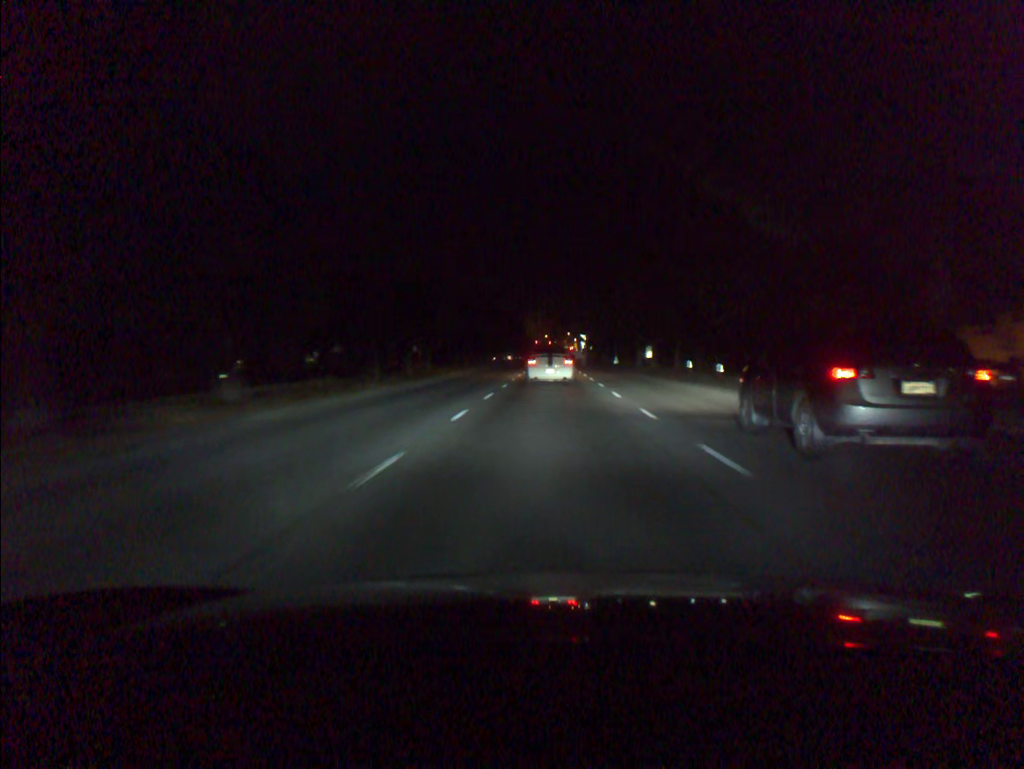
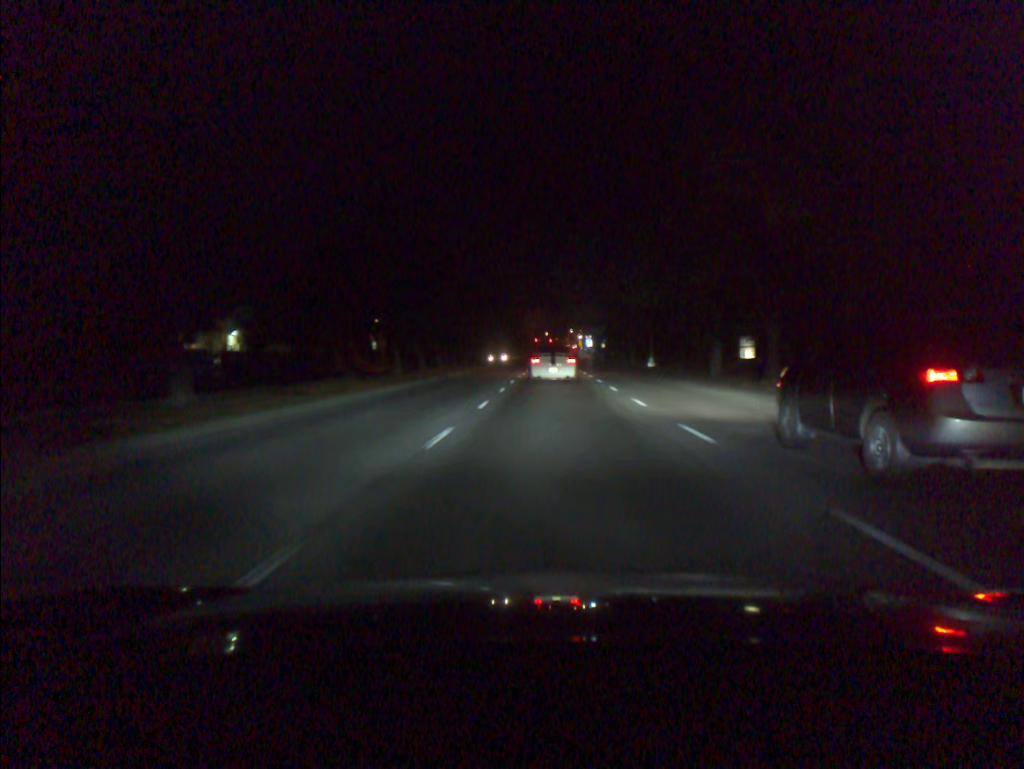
(+0.2, +33.2) m; 0°
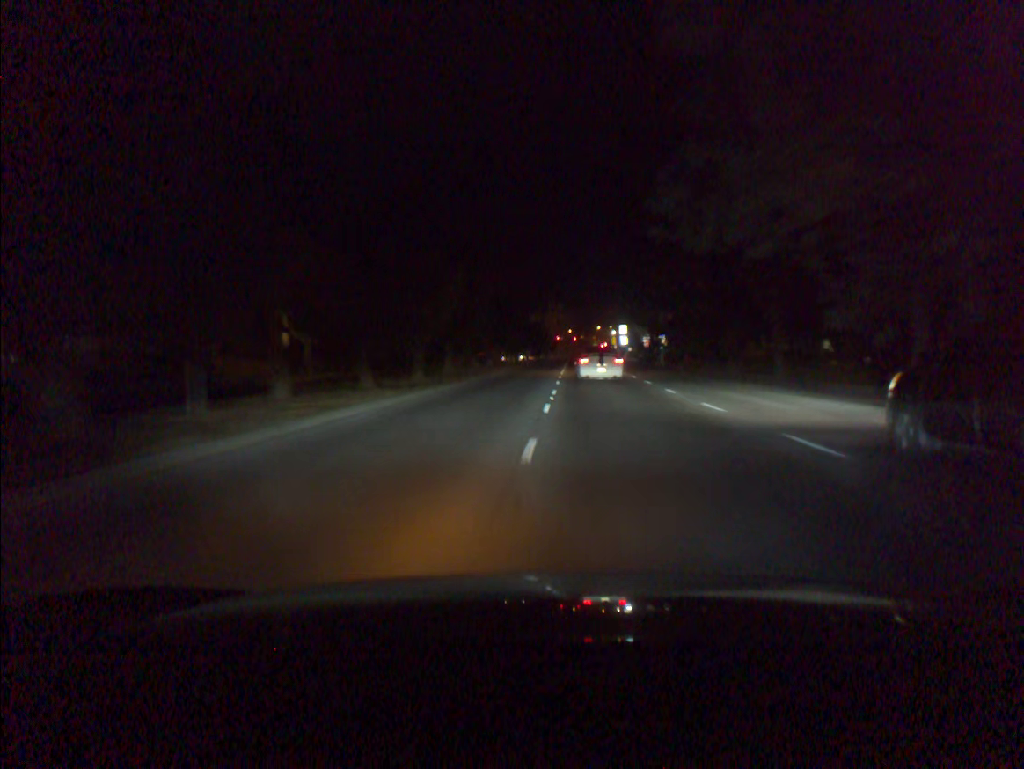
(-0.6, +44.4) m; -1°
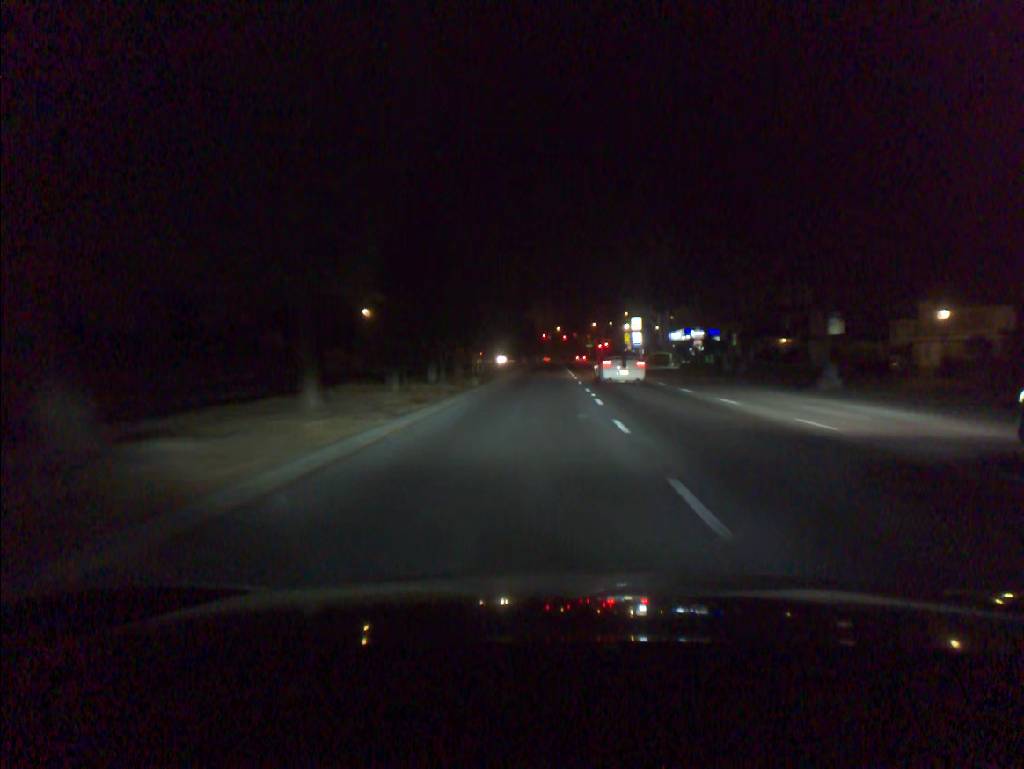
(+0.5, +54.5) m; +1°
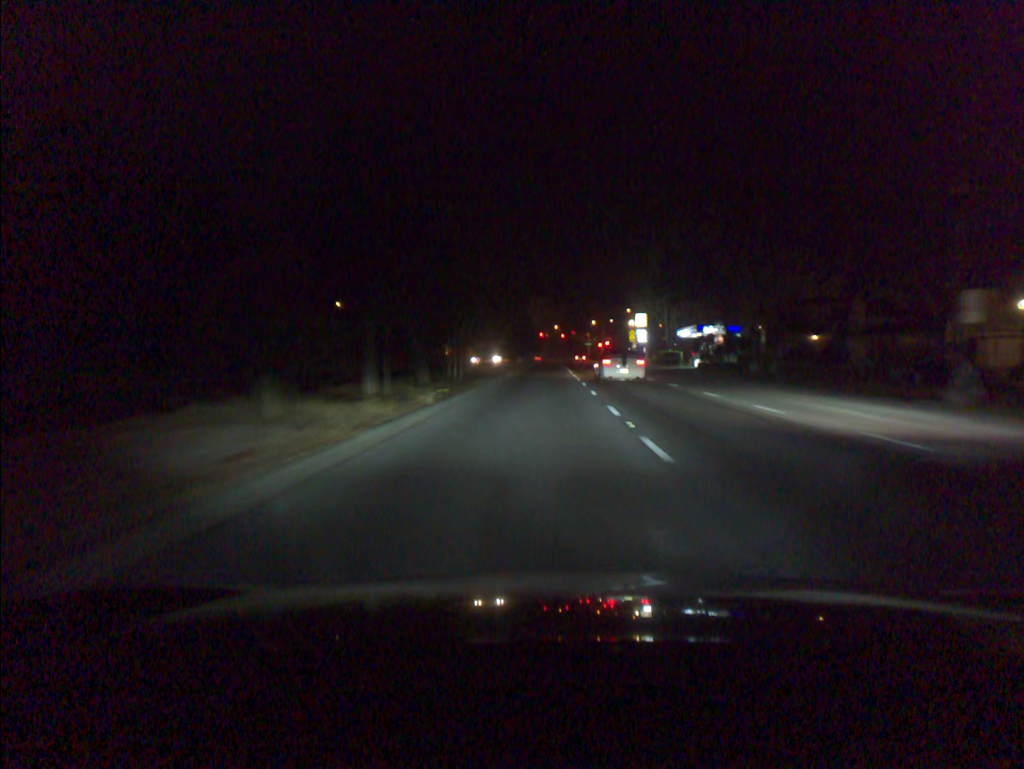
(0.0, +10.6) m; 0°
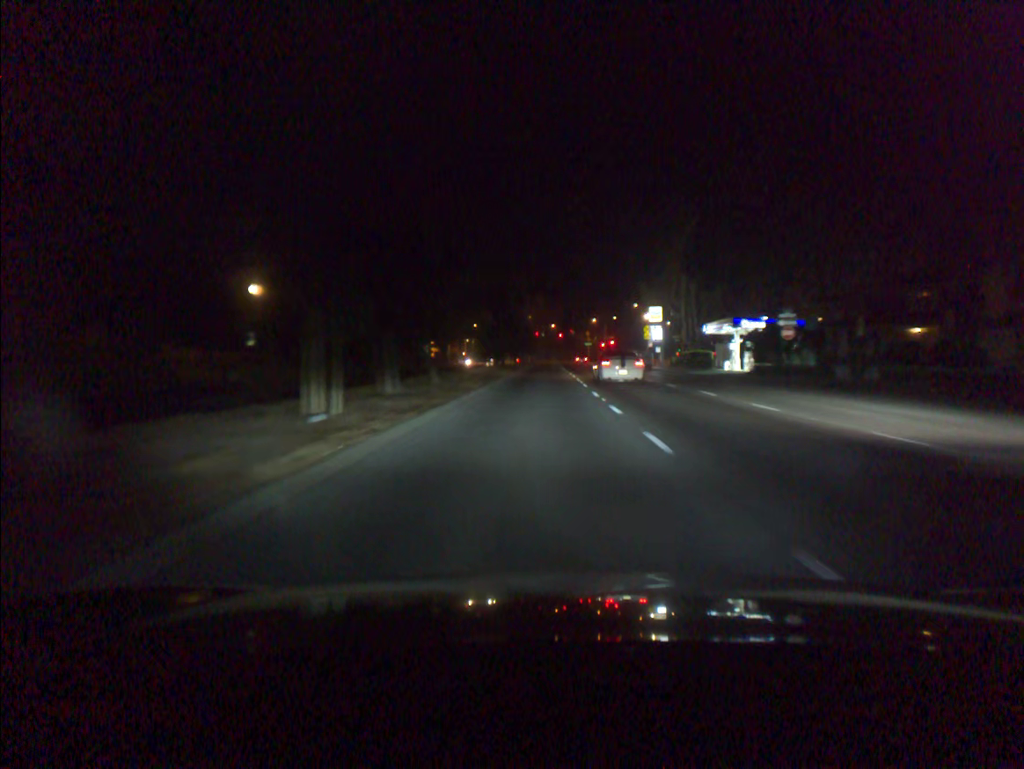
(0.0, +21.0) m; 0°
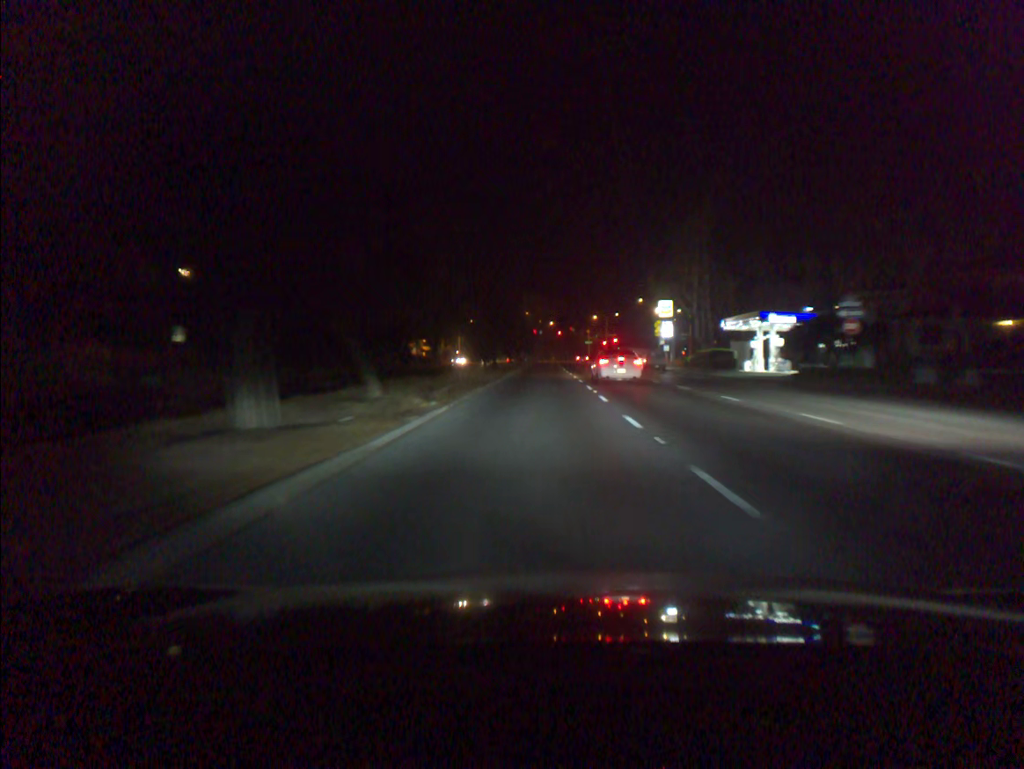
(0.0, +10.4) m; 0°
